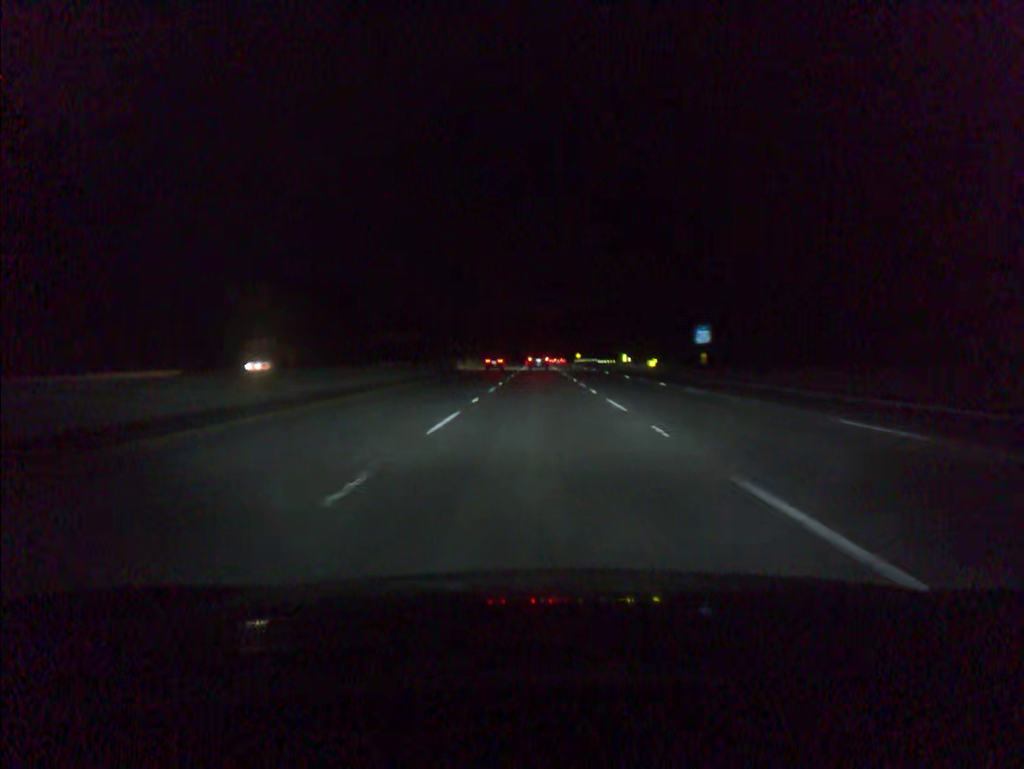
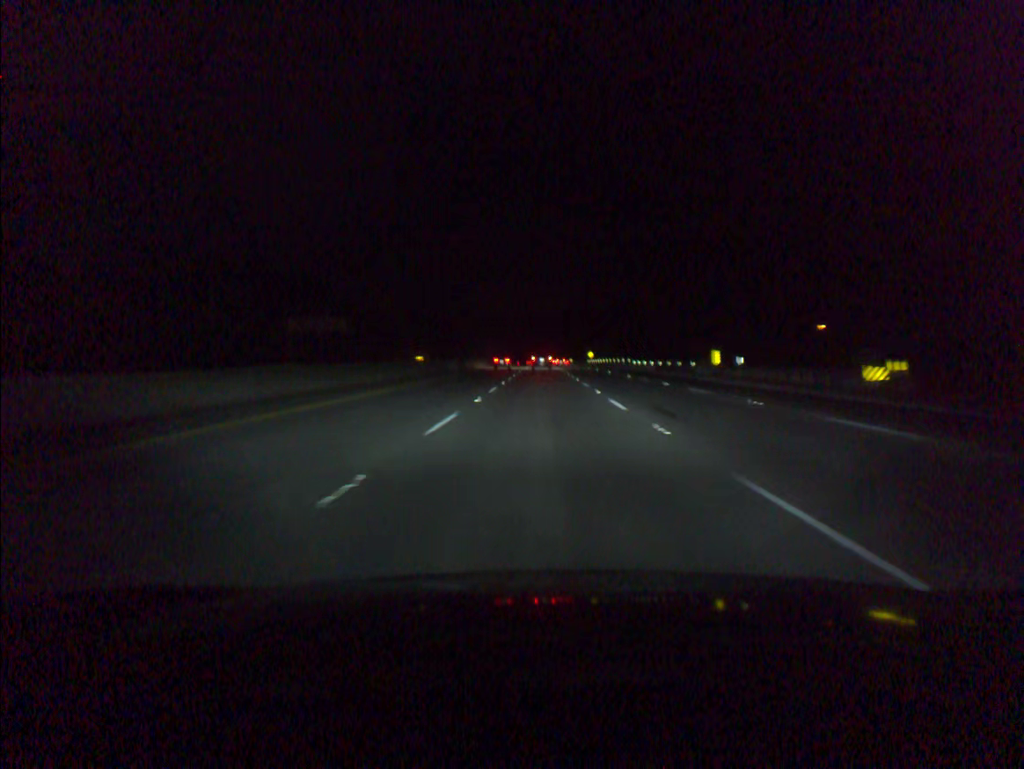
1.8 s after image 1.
(-0.1, +58.3) m; 0°
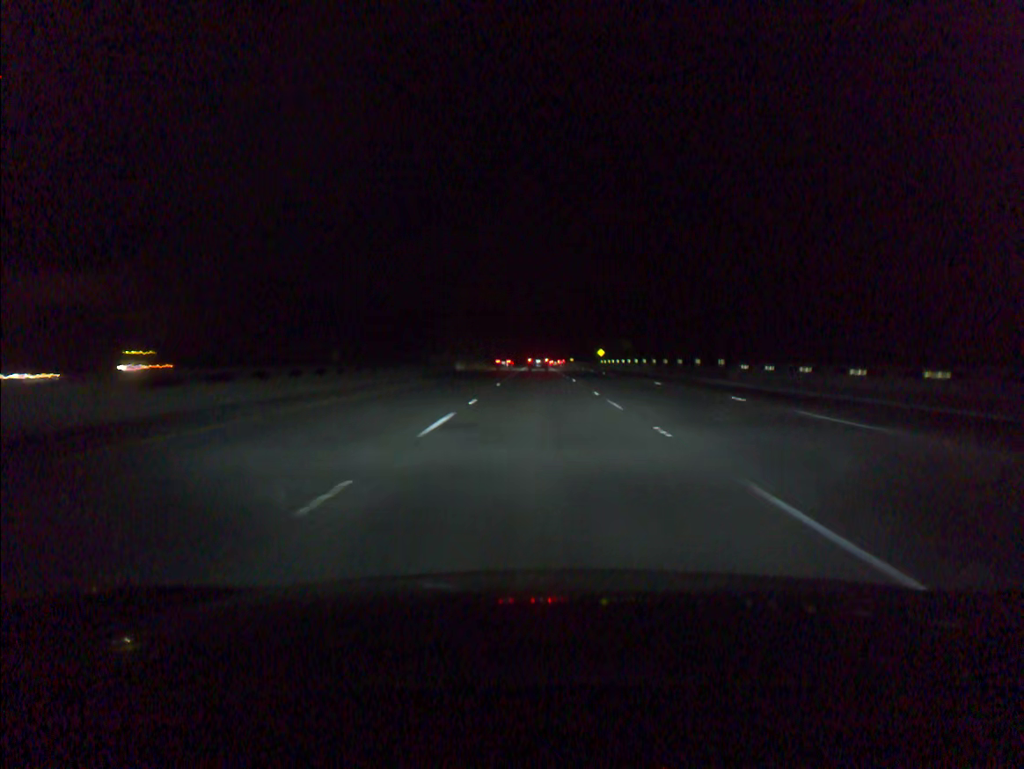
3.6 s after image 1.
(+0.1, +58.6) m; 0°
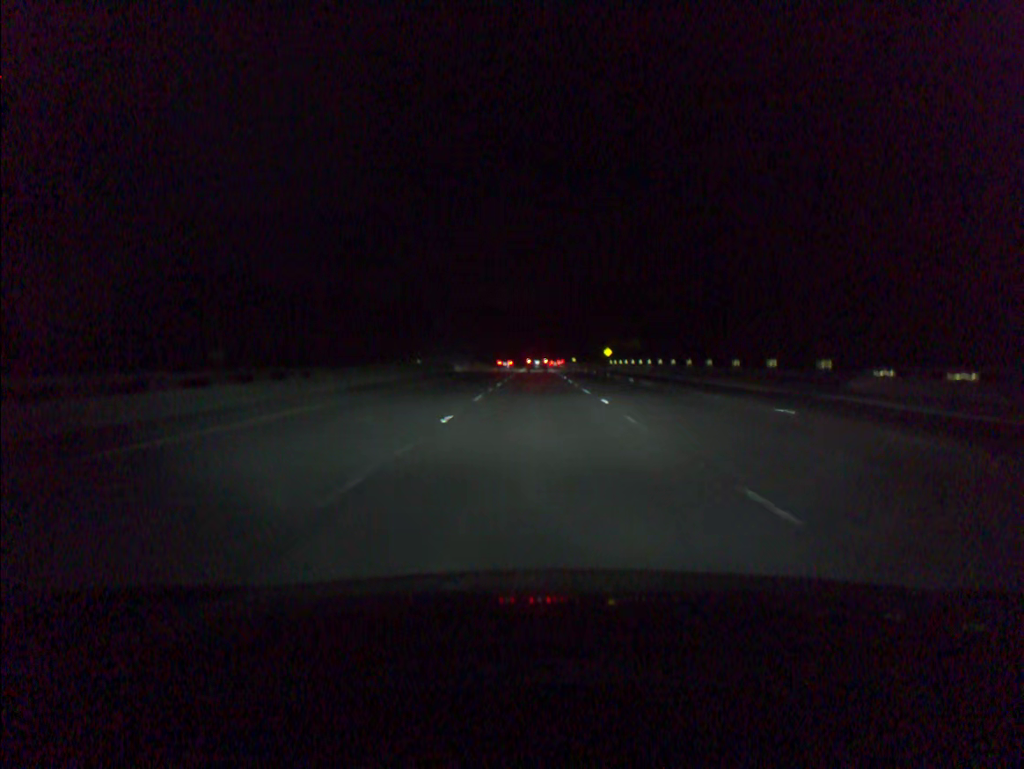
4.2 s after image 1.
(0.0, +19.5) m; 0°
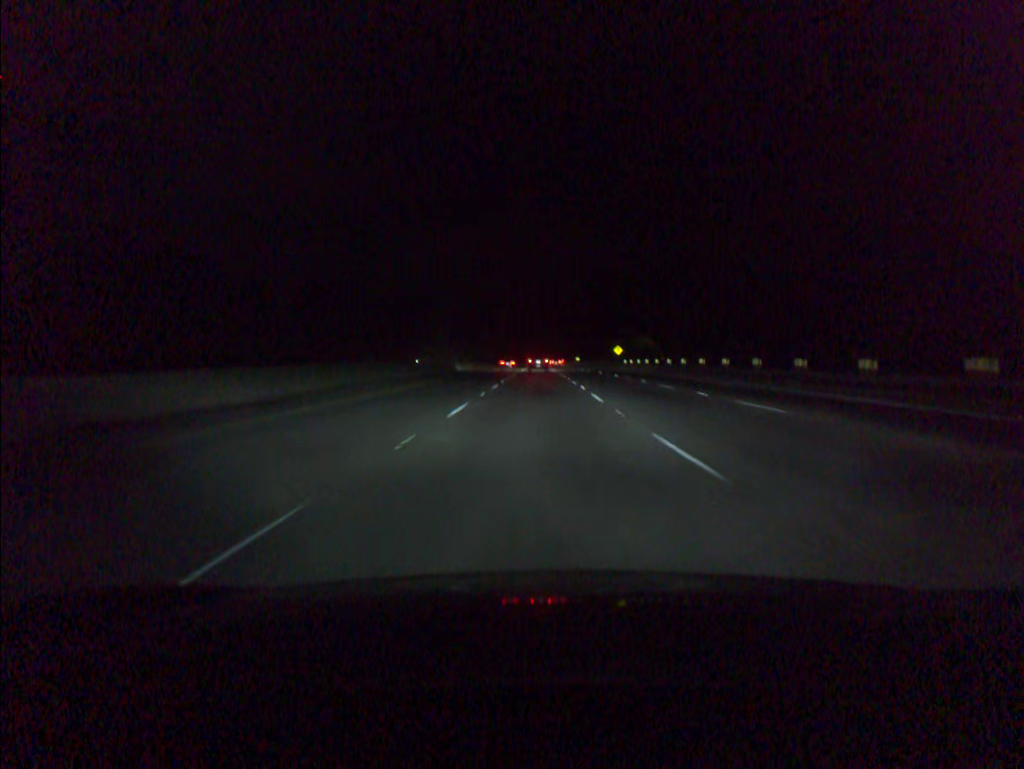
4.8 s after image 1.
(0.0, +19.5) m; 0°
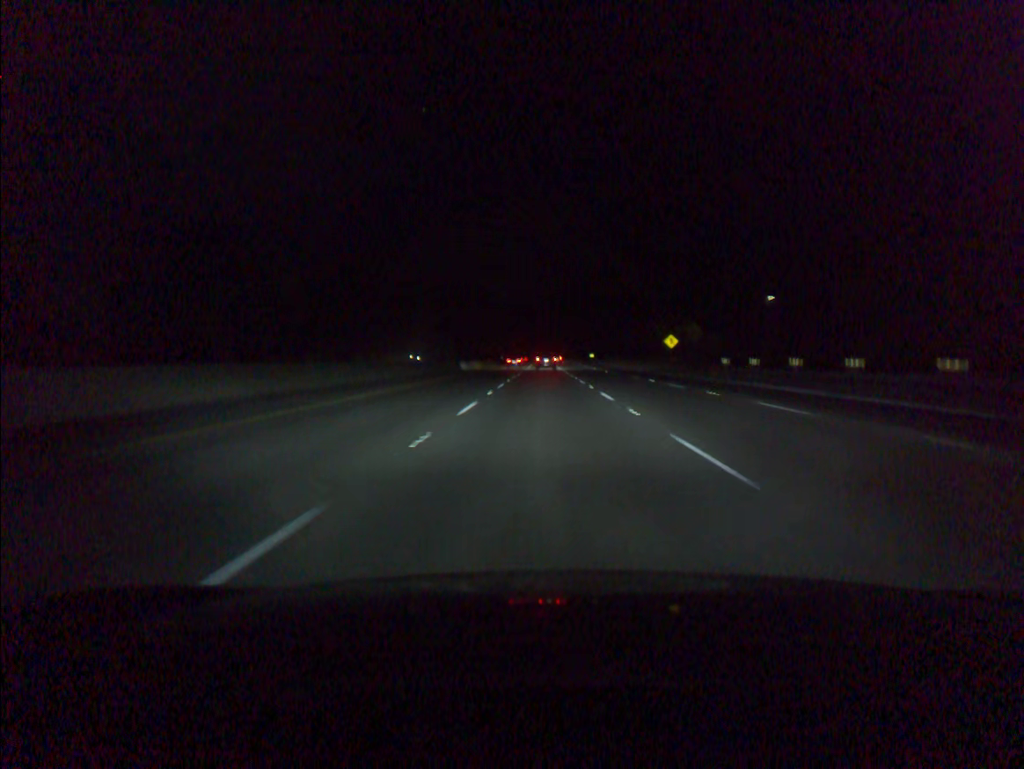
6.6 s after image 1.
(-0.3, +58.6) m; 0°
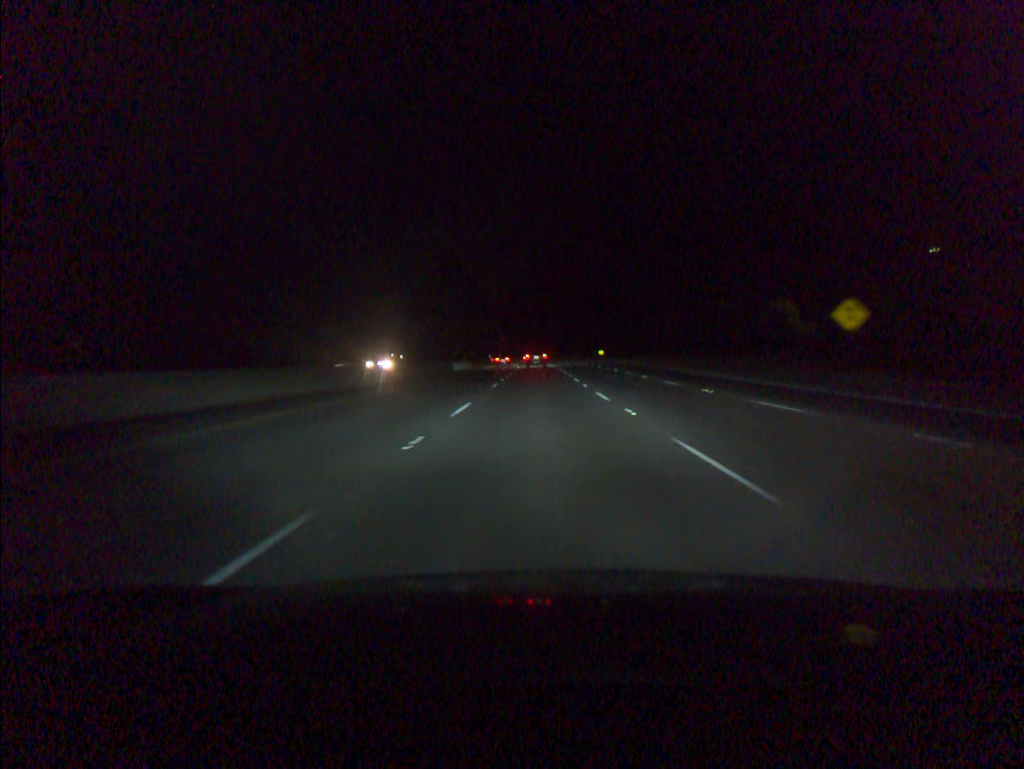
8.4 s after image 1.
(+0.3, +58.6) m; 0°
